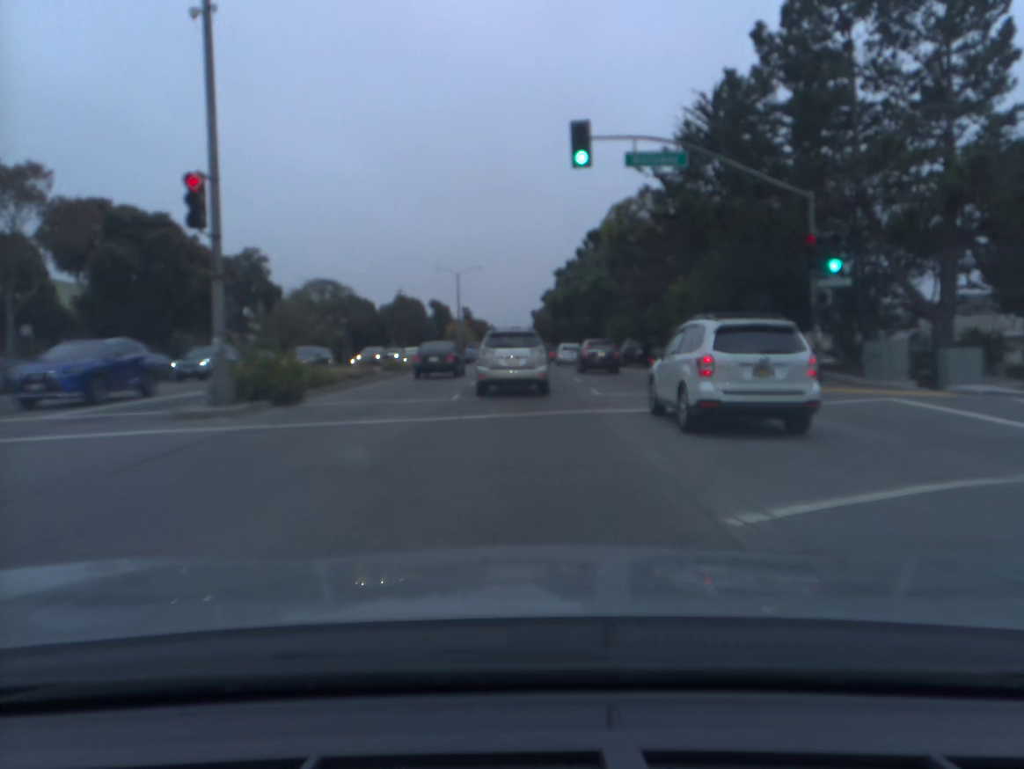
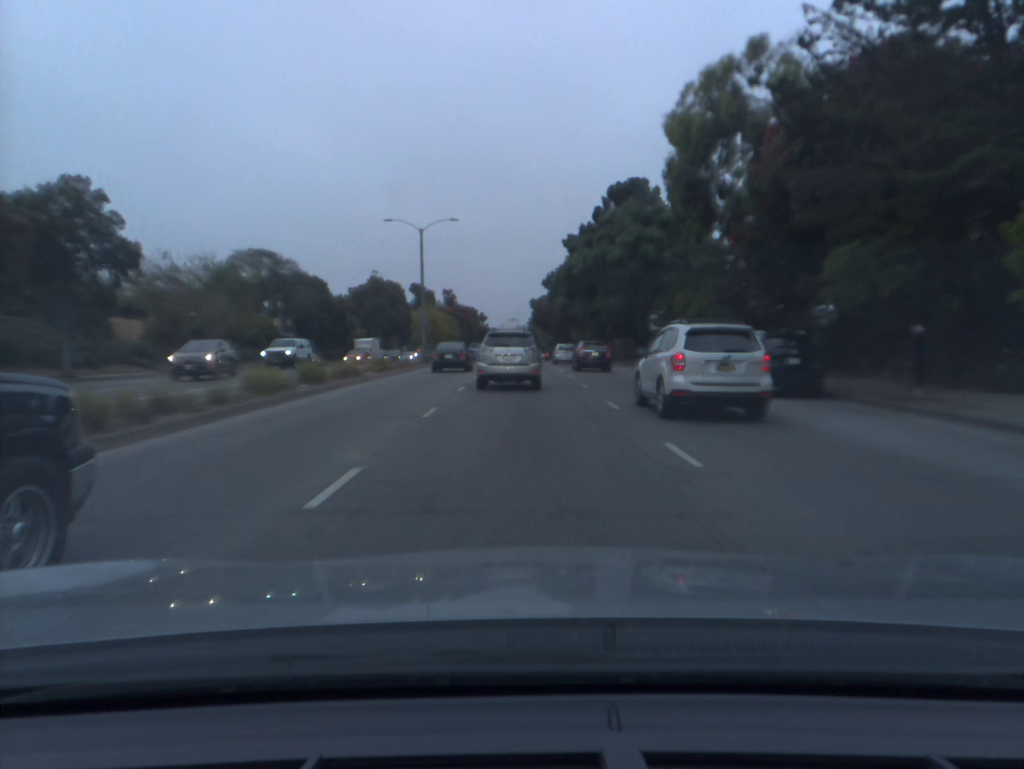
(0.0, +25.0) m; 0°
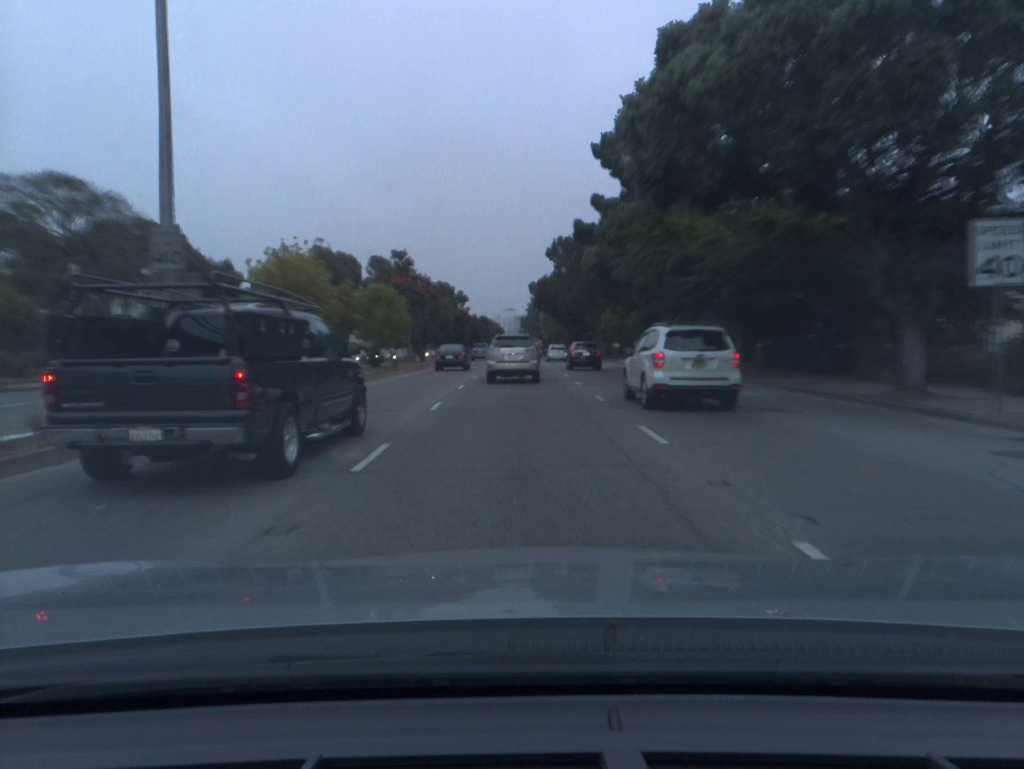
(-0.1, +34.6) m; 0°
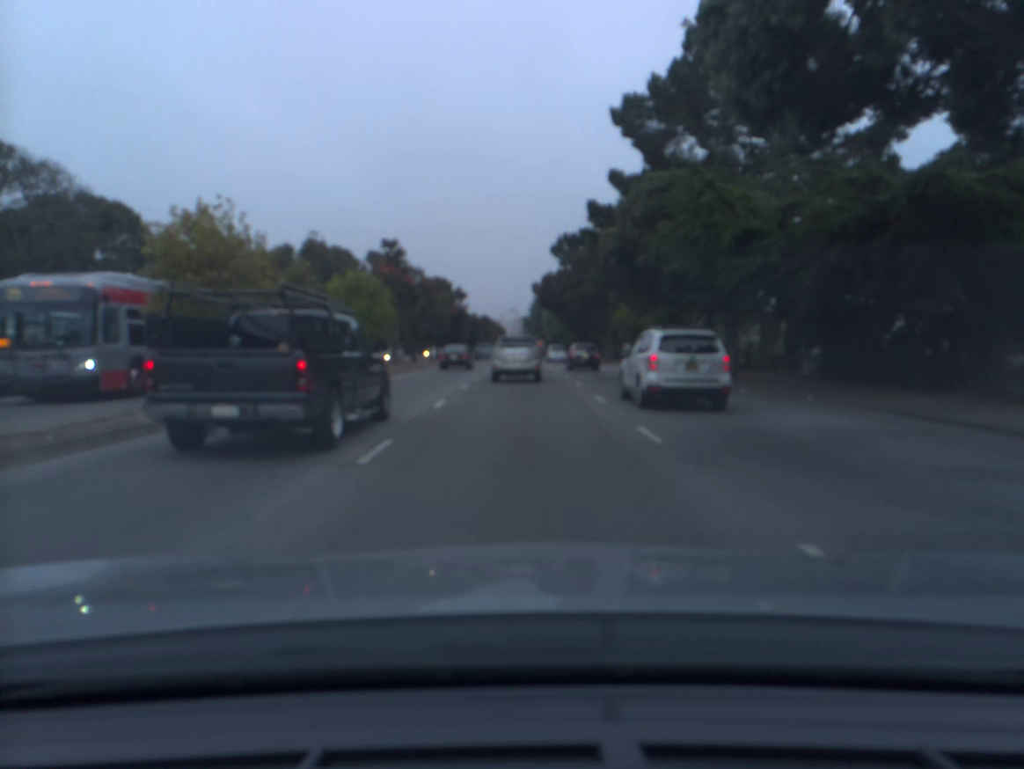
(0.0, +7.4) m; 0°
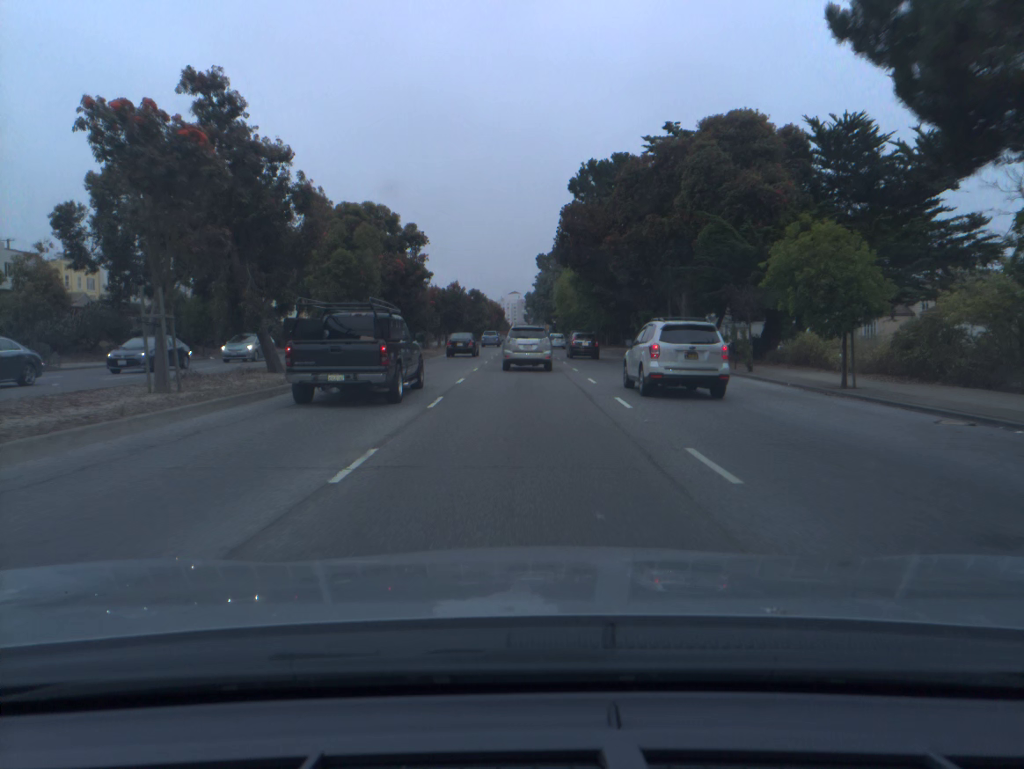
(0.0, +31.1) m; 0°
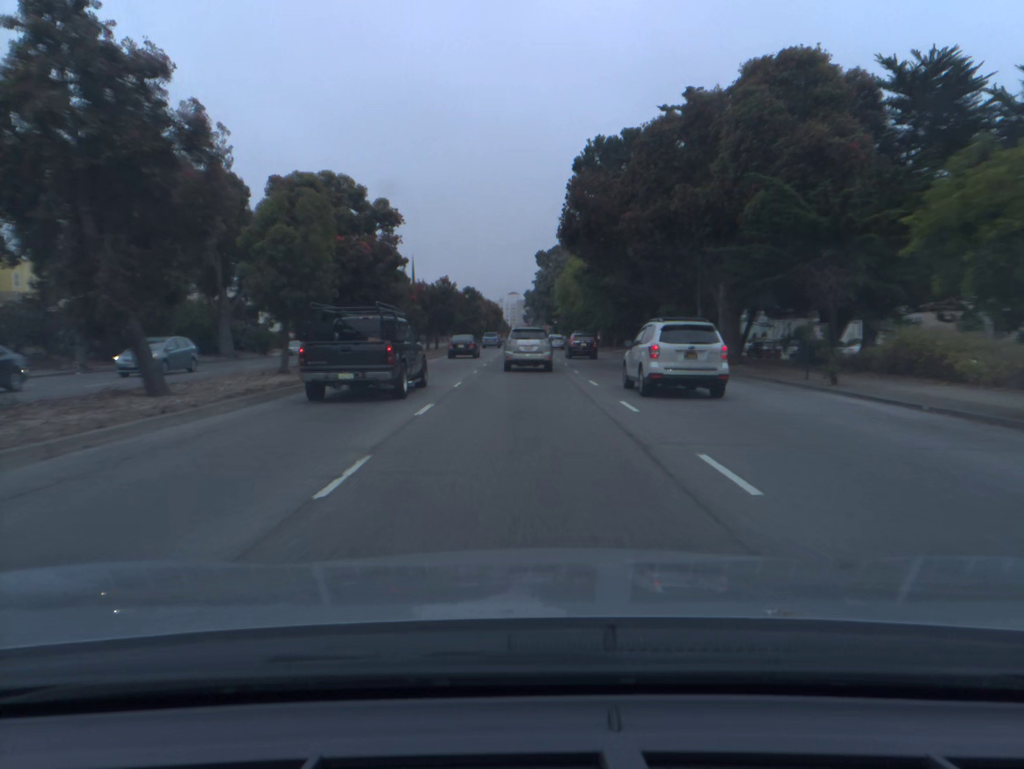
(0.0, +7.9) m; 0°
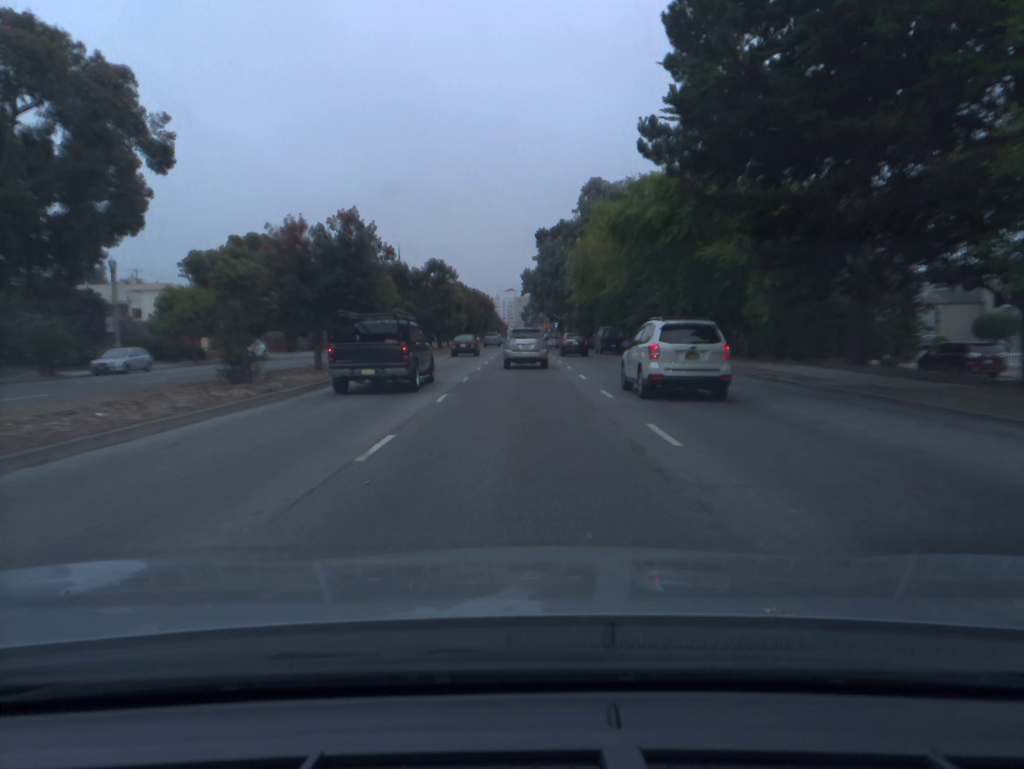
(0.0, +33.1) m; 0°
